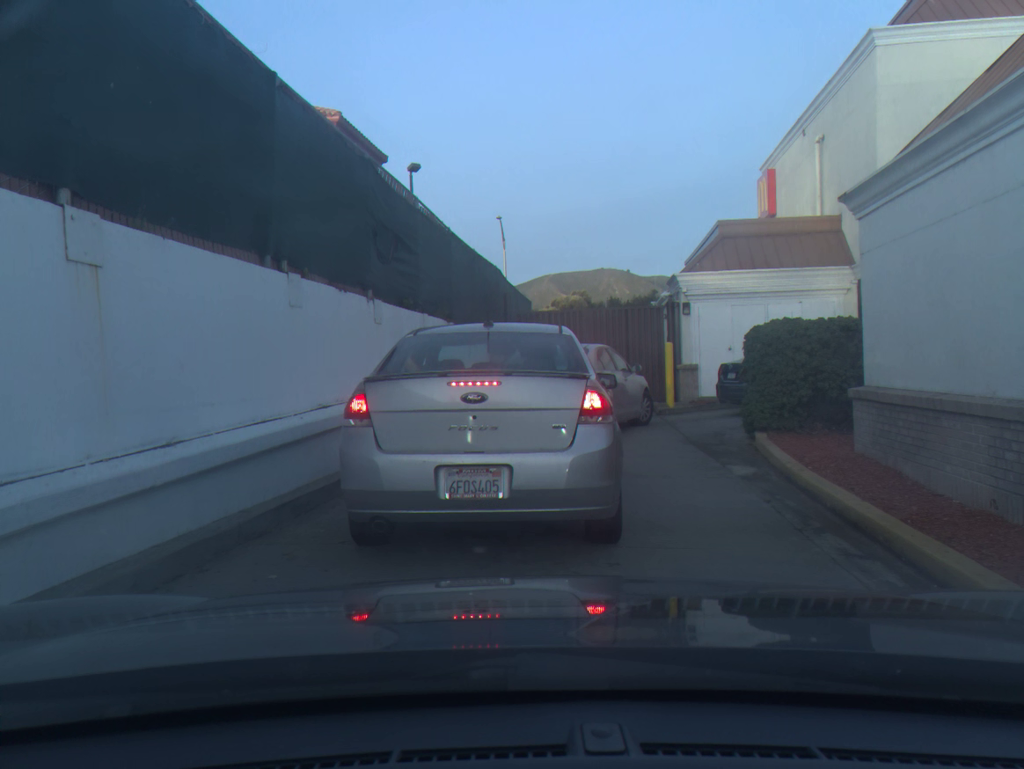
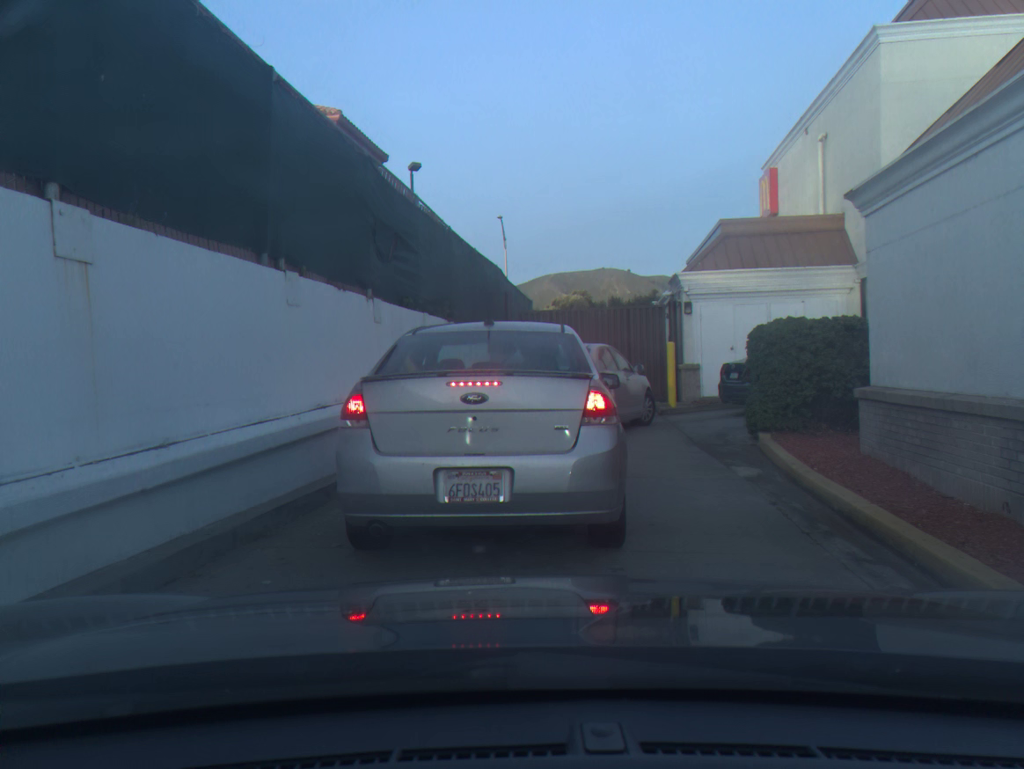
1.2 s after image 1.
(0.0, +0.1) m; 0°
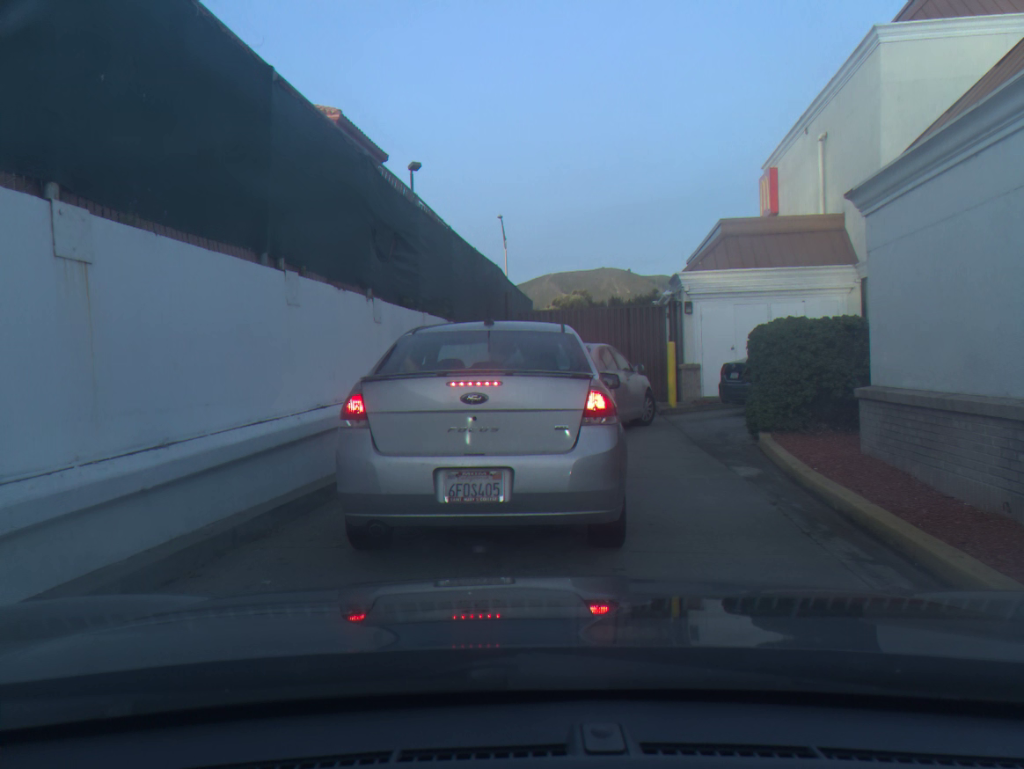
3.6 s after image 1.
(0.0, 0.0) m; 0°
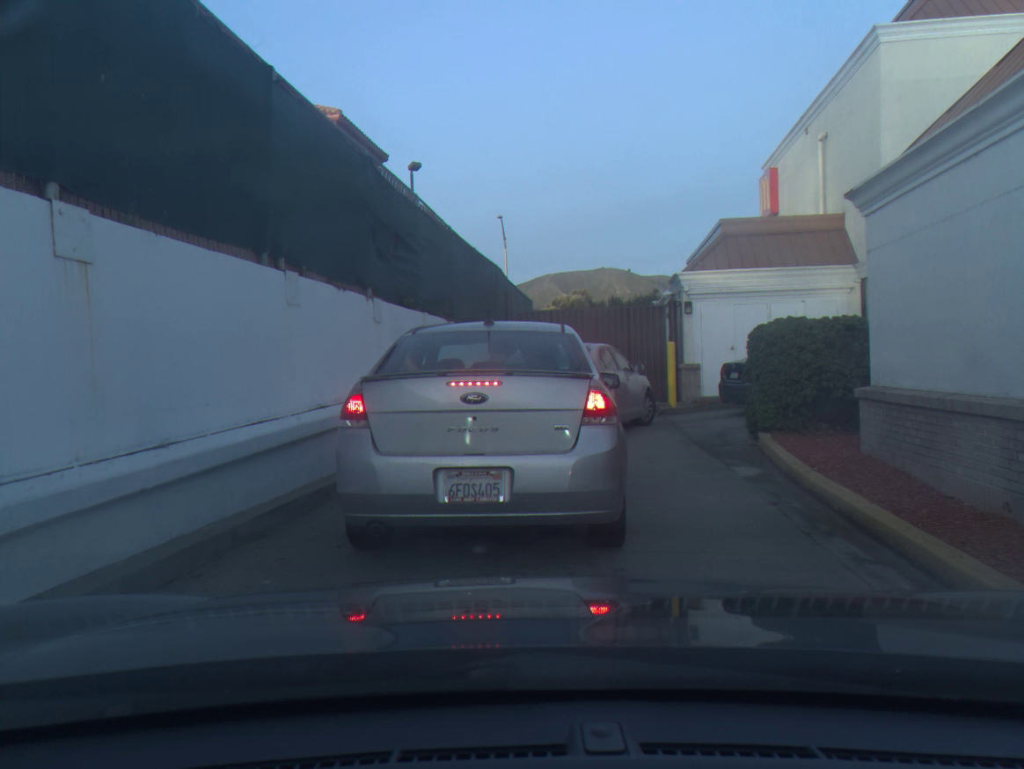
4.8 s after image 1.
(0.0, 0.0) m; 0°
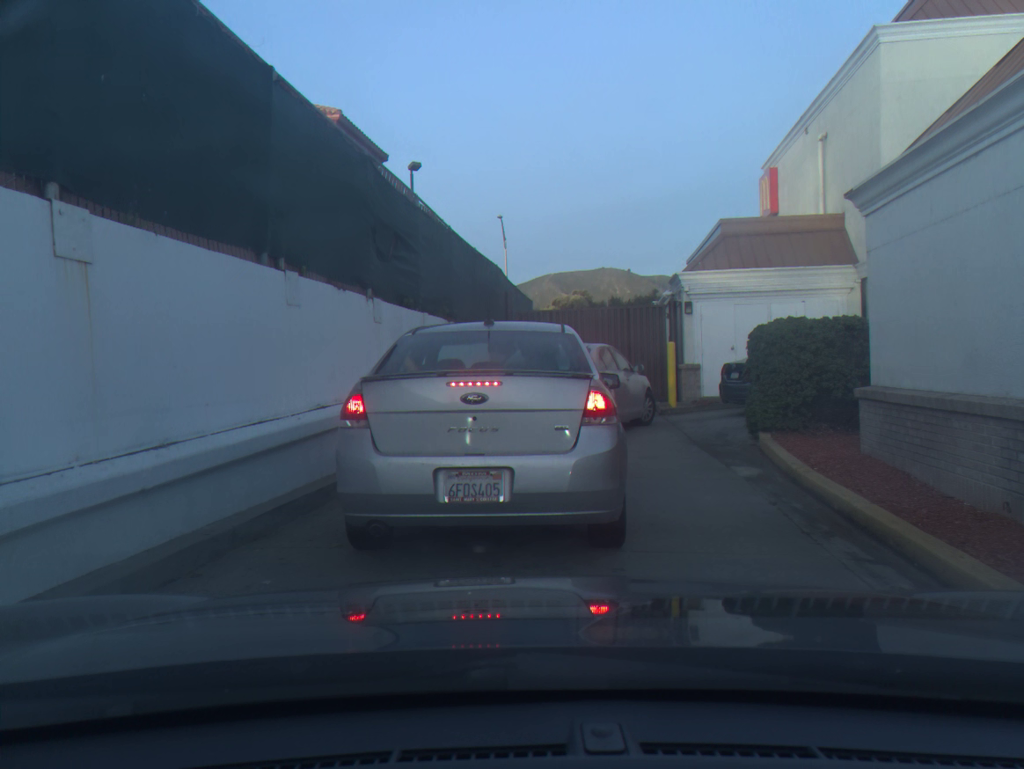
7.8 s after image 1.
(0.0, 0.0) m; 0°
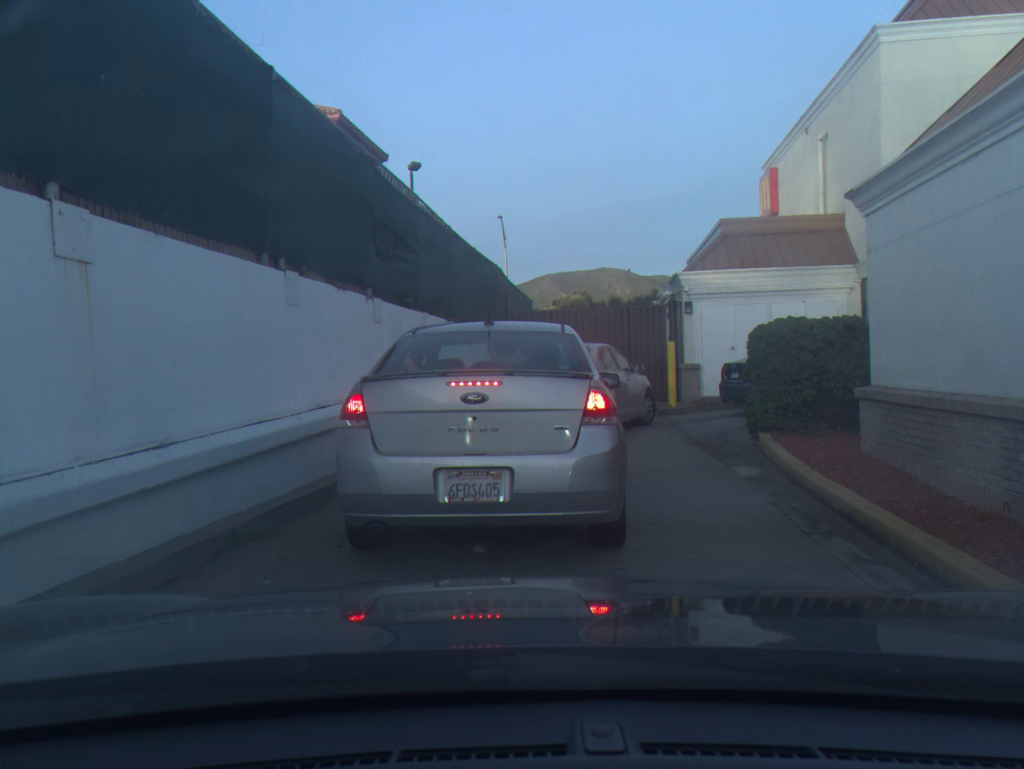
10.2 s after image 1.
(0.0, 0.0) m; 0°
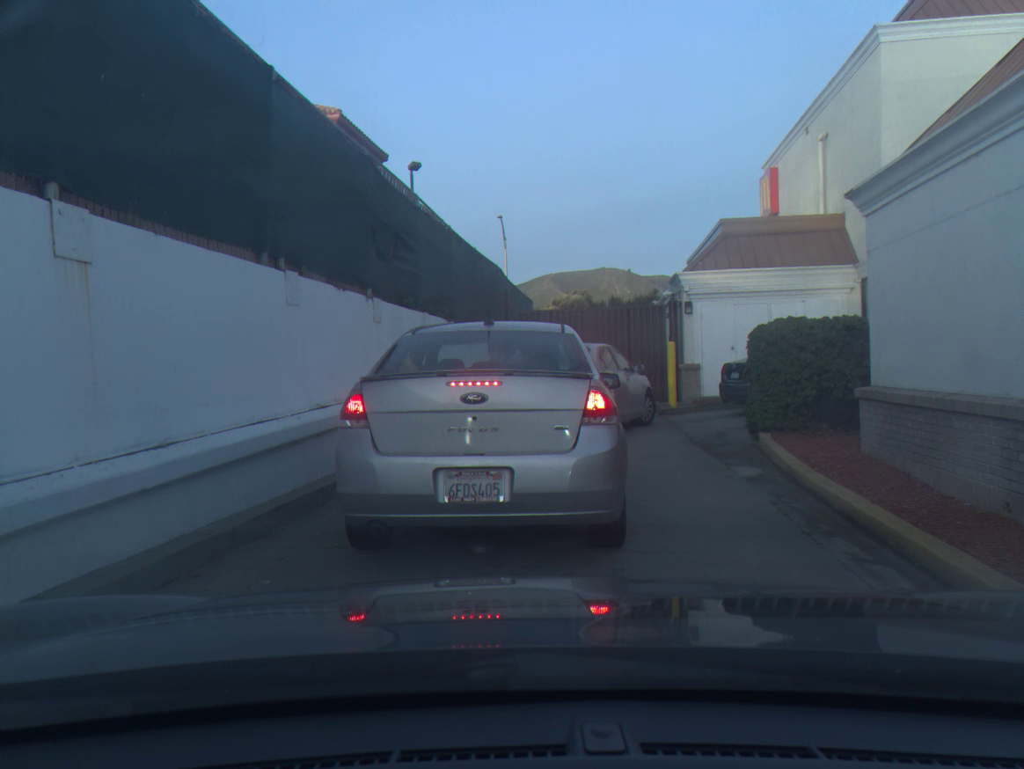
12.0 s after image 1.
(0.0, 0.0) m; 0°
